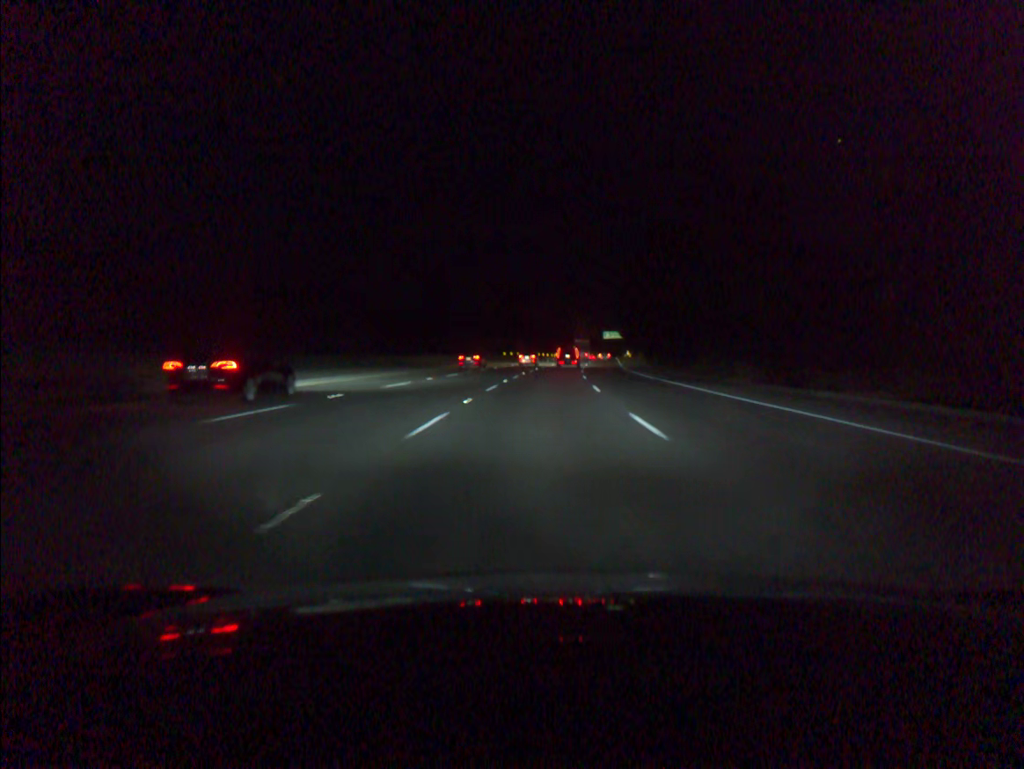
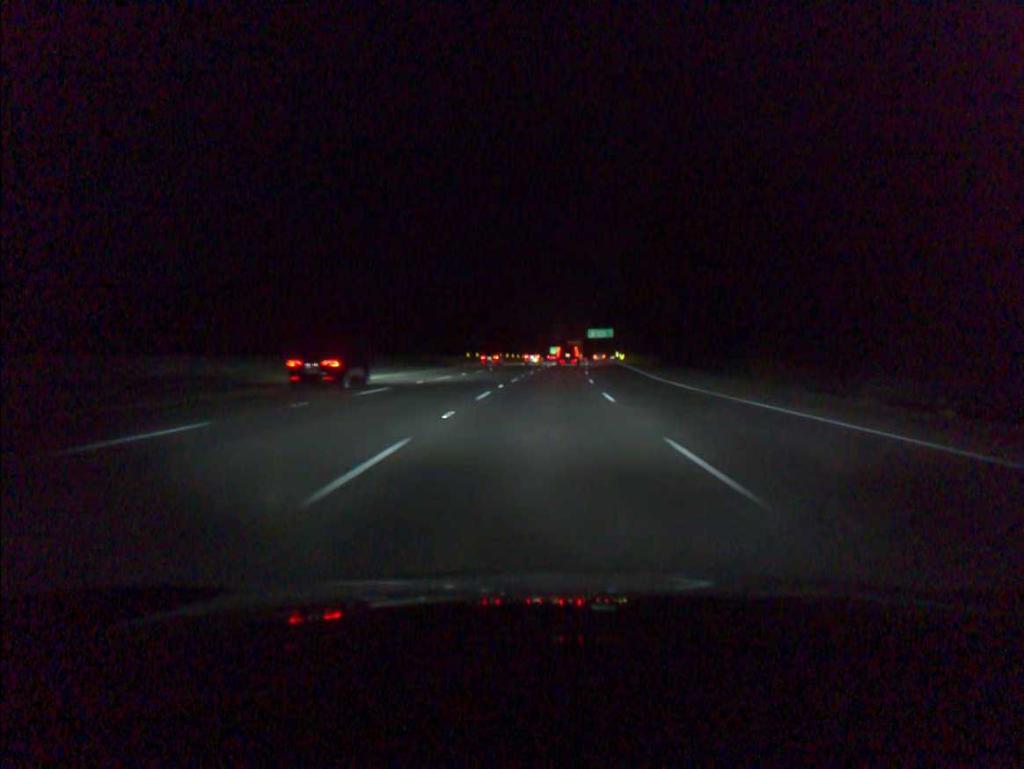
(+0.5, +33.6) m; +2°
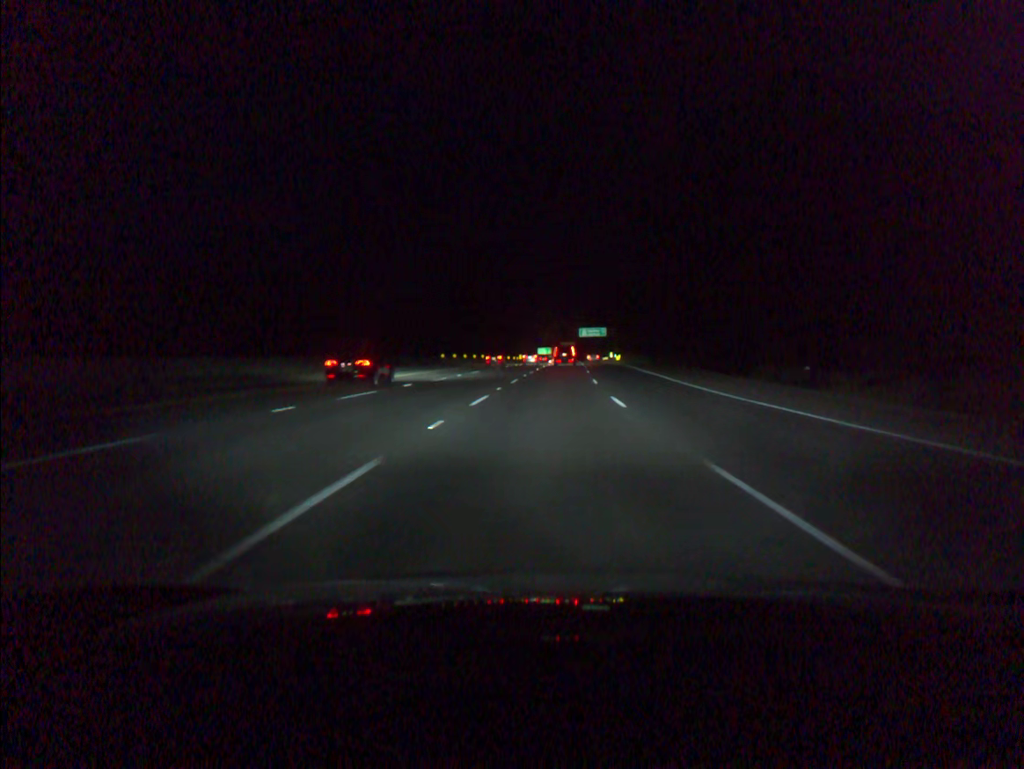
(+0.1, +16.9) m; +1°
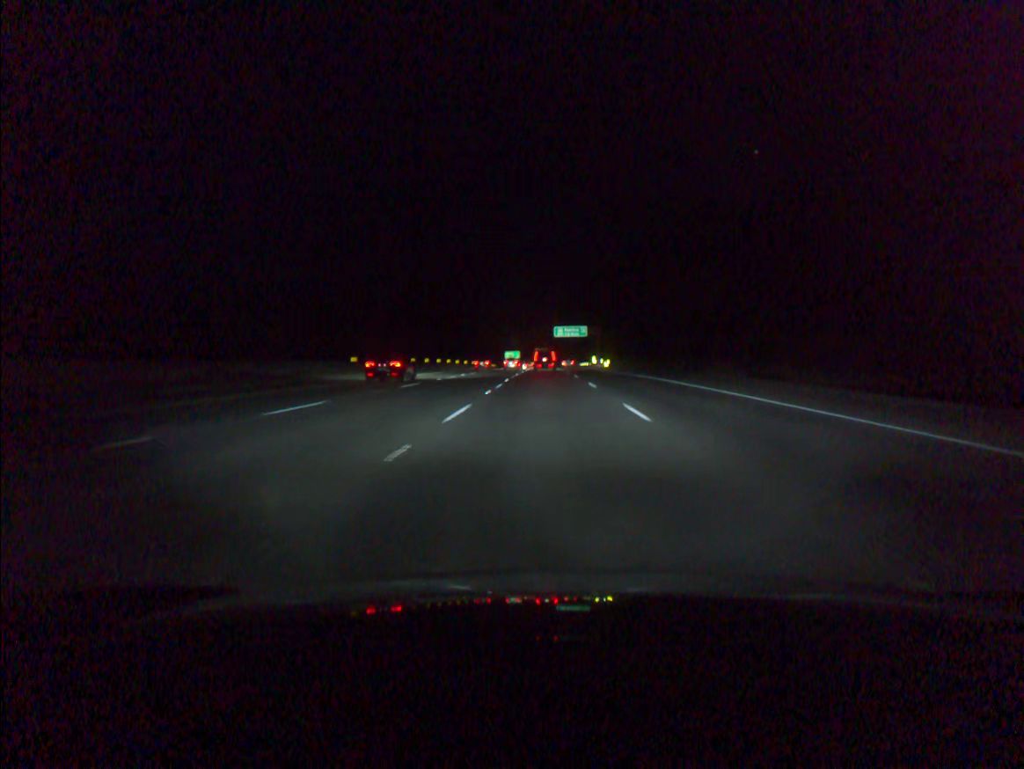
(+0.7, +34.1) m; +2°
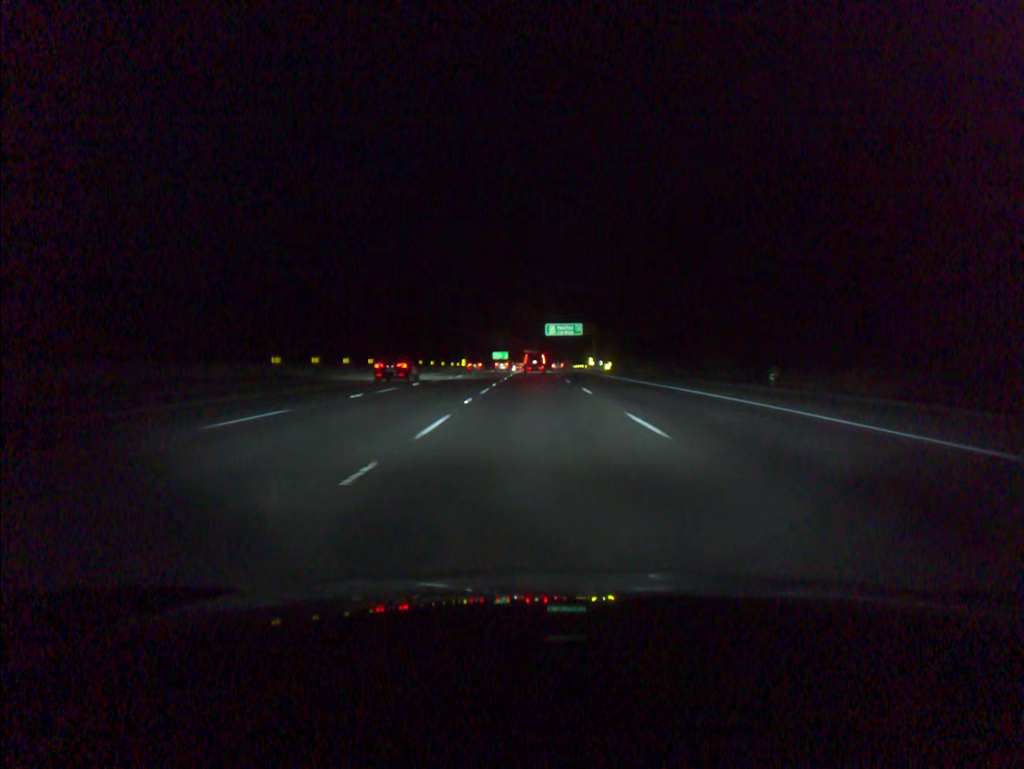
(+0.1, +17.2) m; +1°
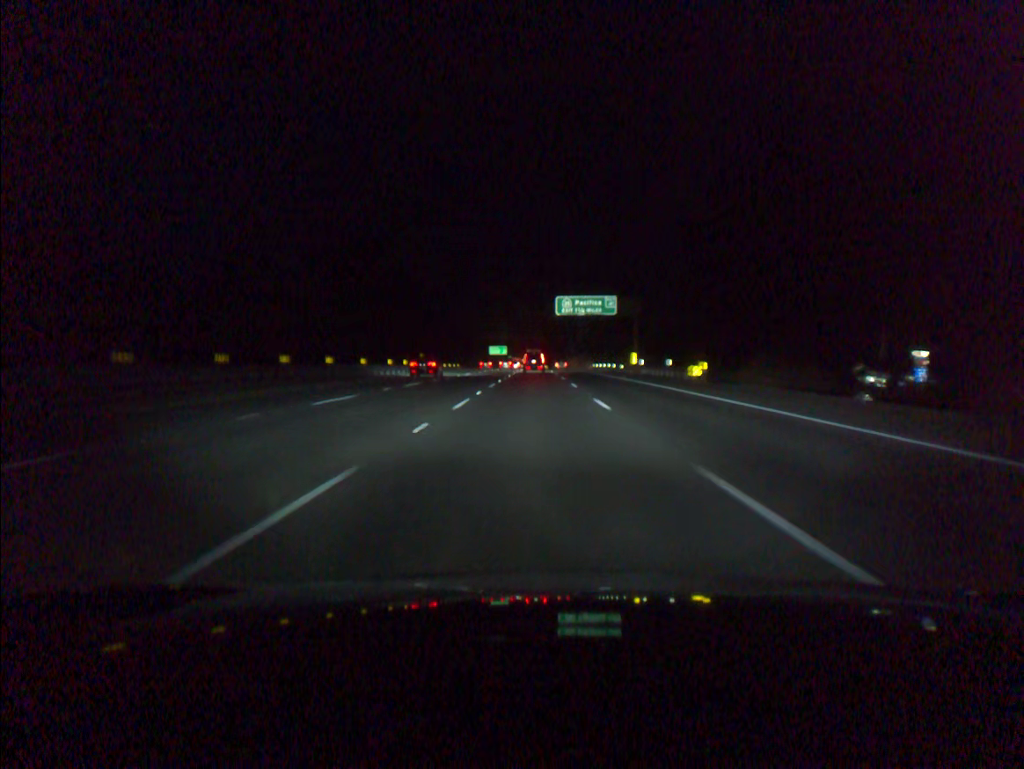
(0.0, +51.9) m; 0°
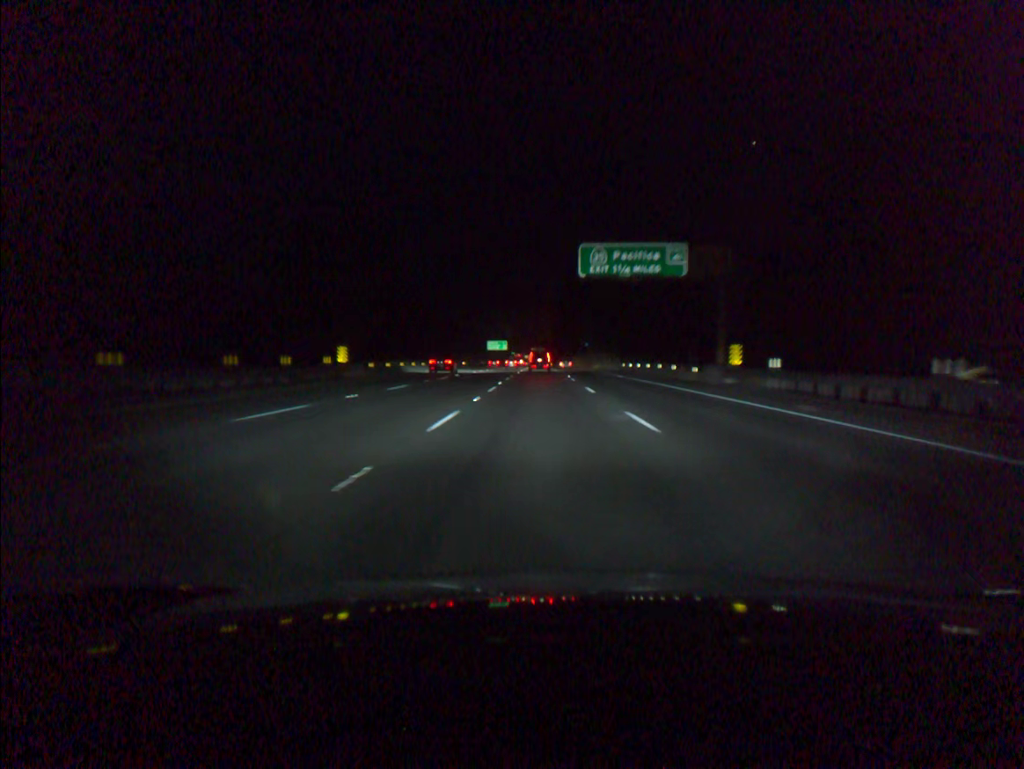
(-0.1, +35.0) m; 0°
